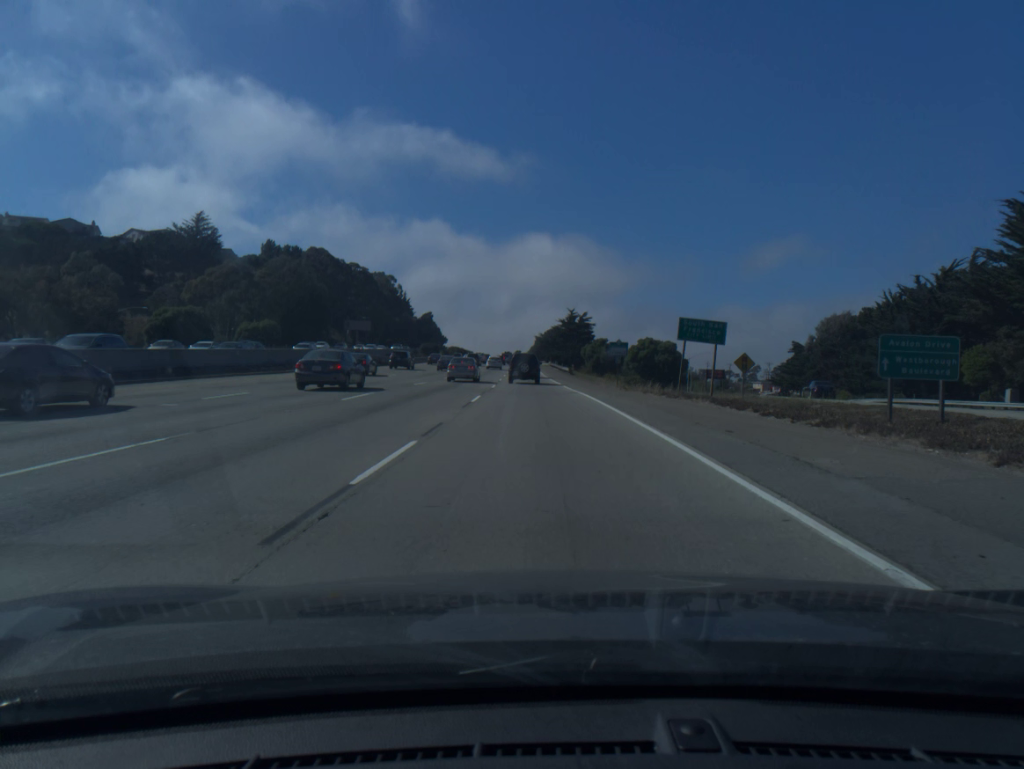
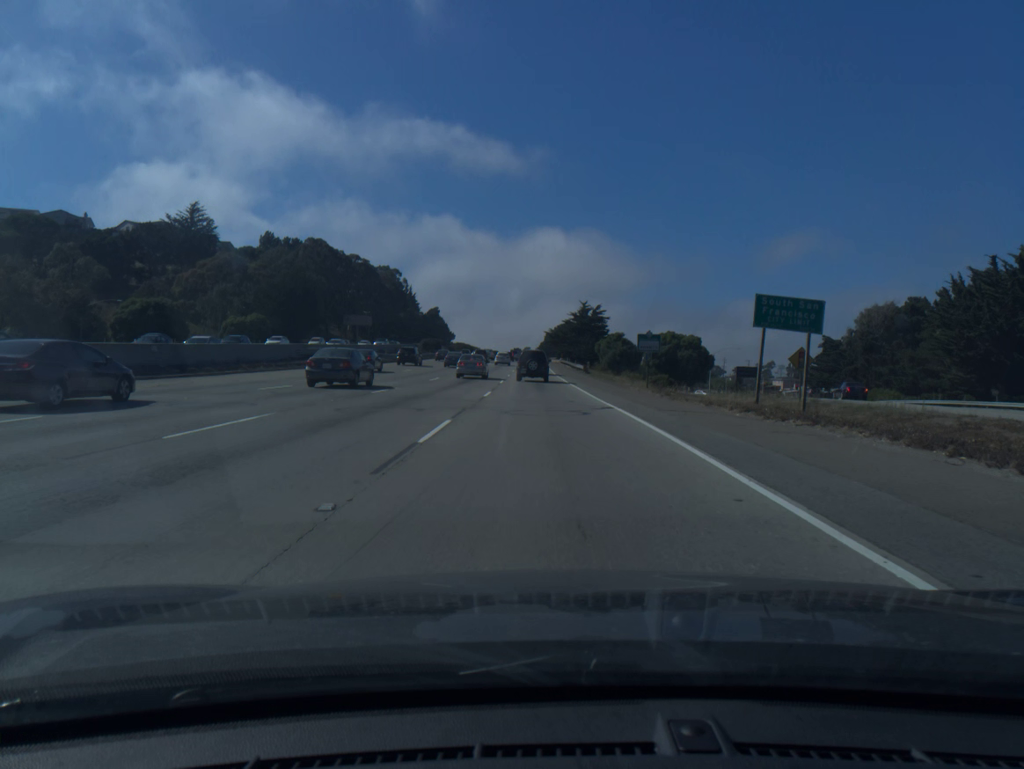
(-0.1, +11.1) m; -1°
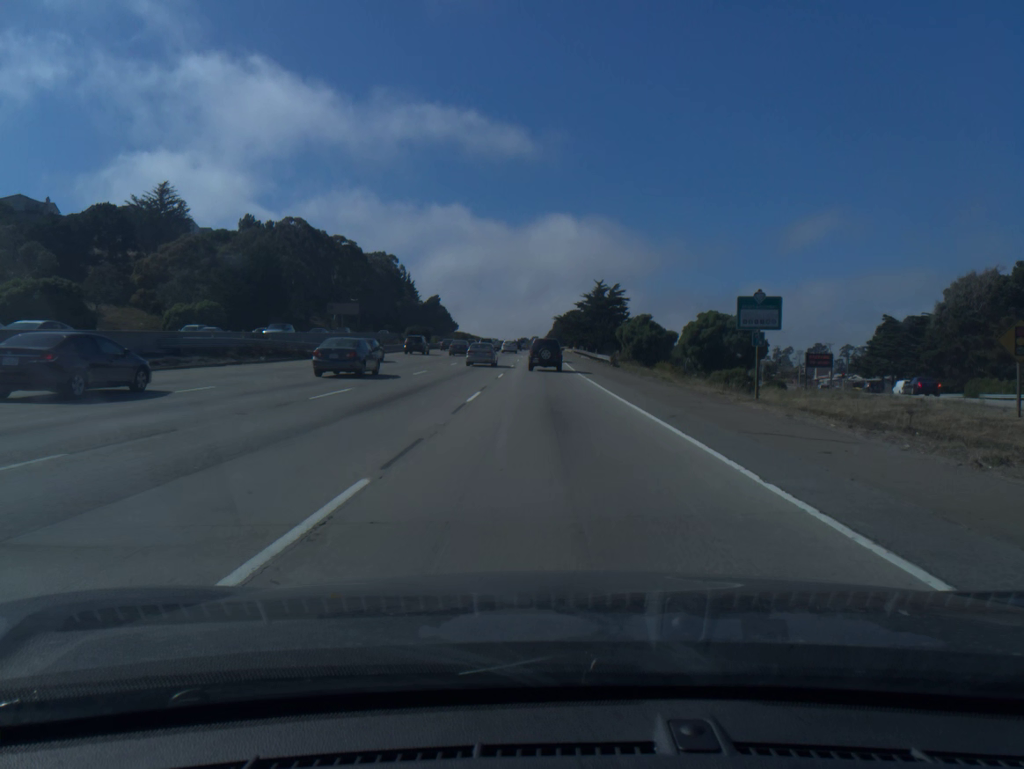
(-0.1, +22.1) m; -1°
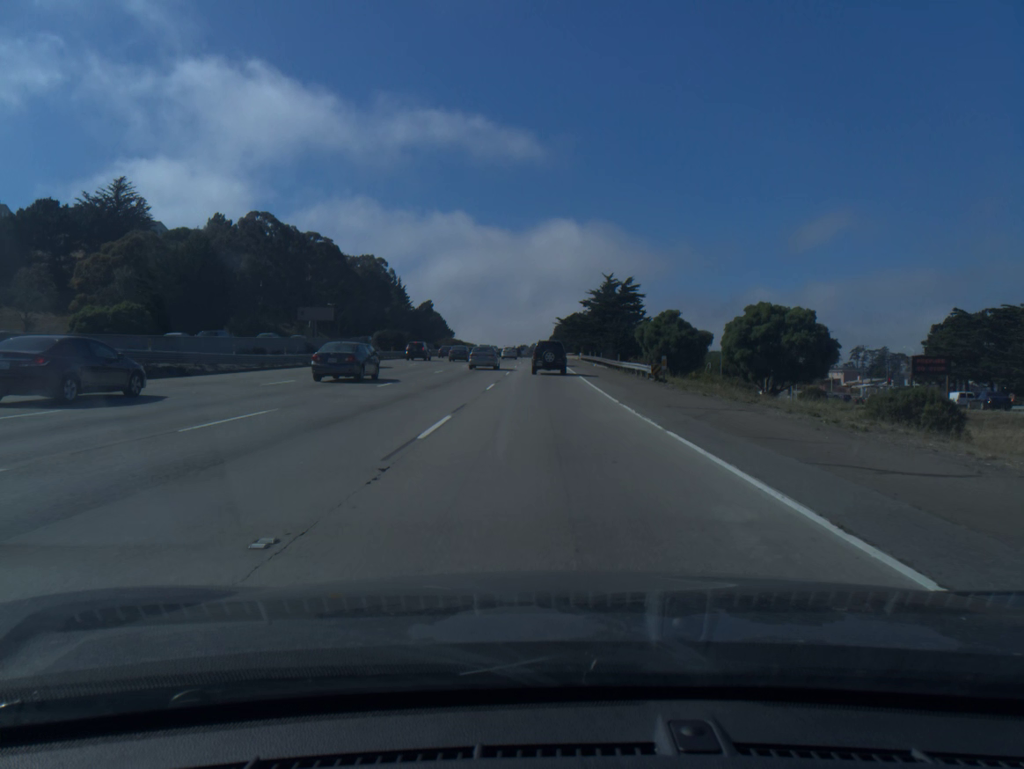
(0.0, +21.6) m; 0°
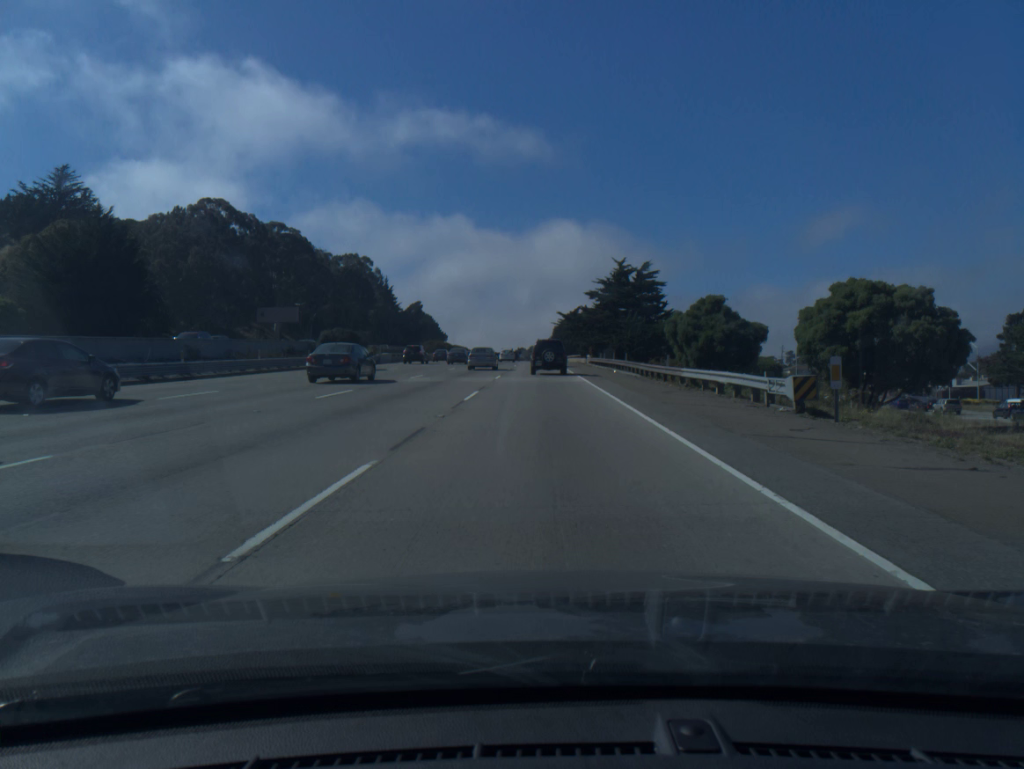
(0.0, +21.2) m; 0°
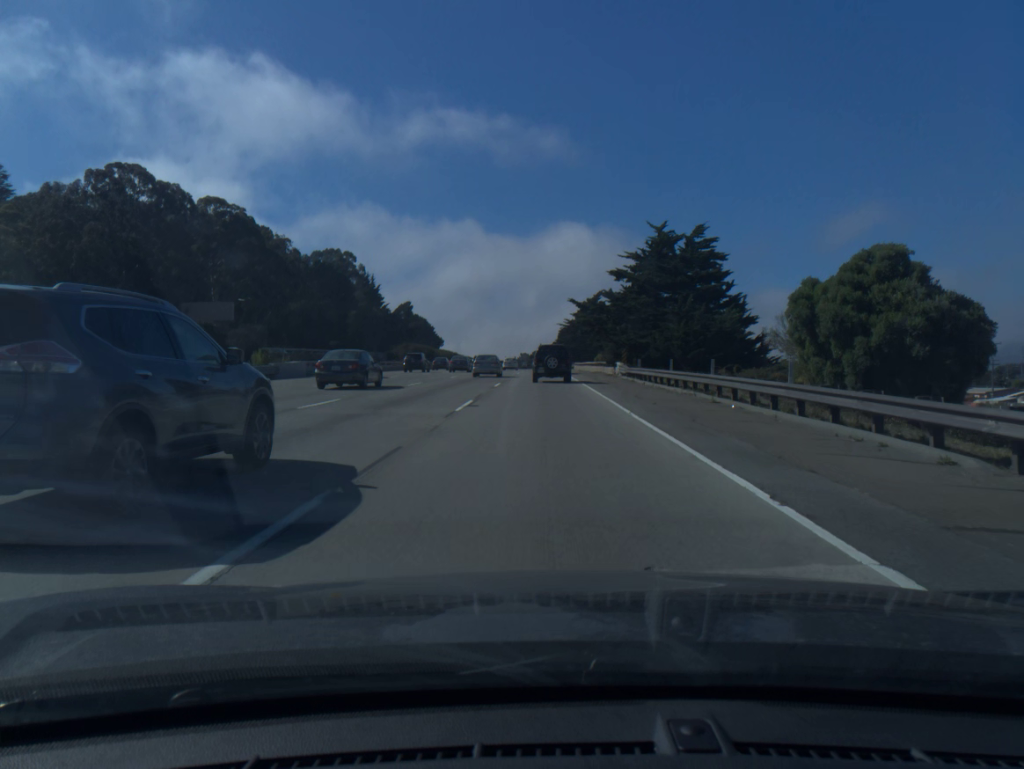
(-0.1, +30.8) m; 0°
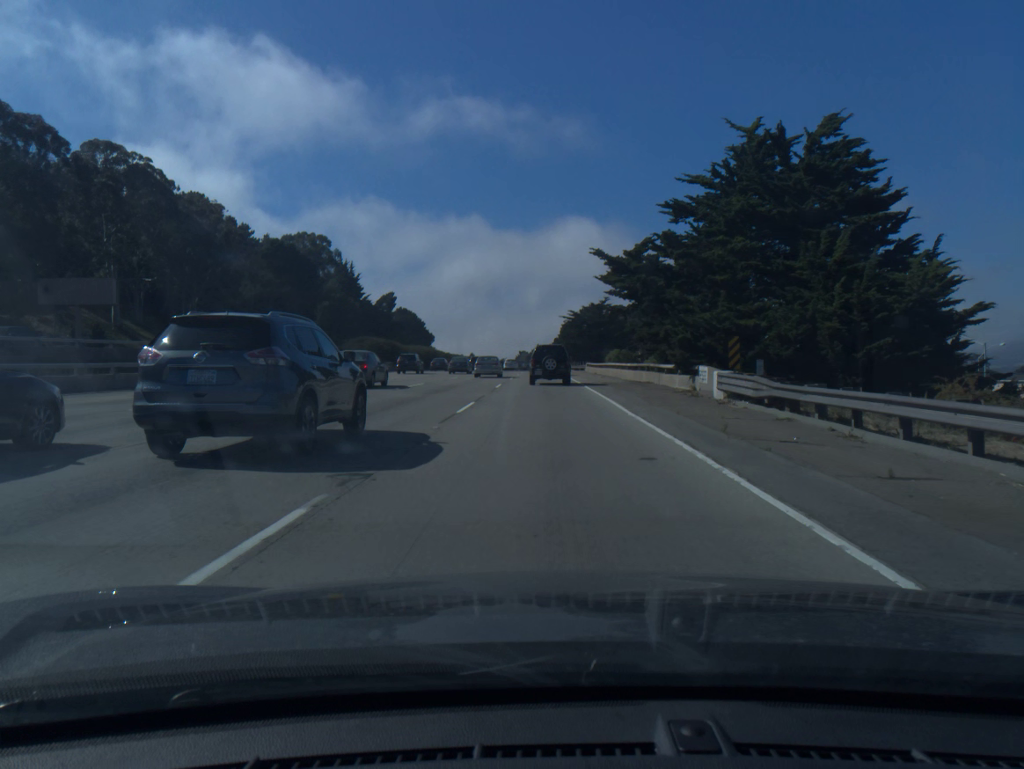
(0.0, +29.6) m; 0°
